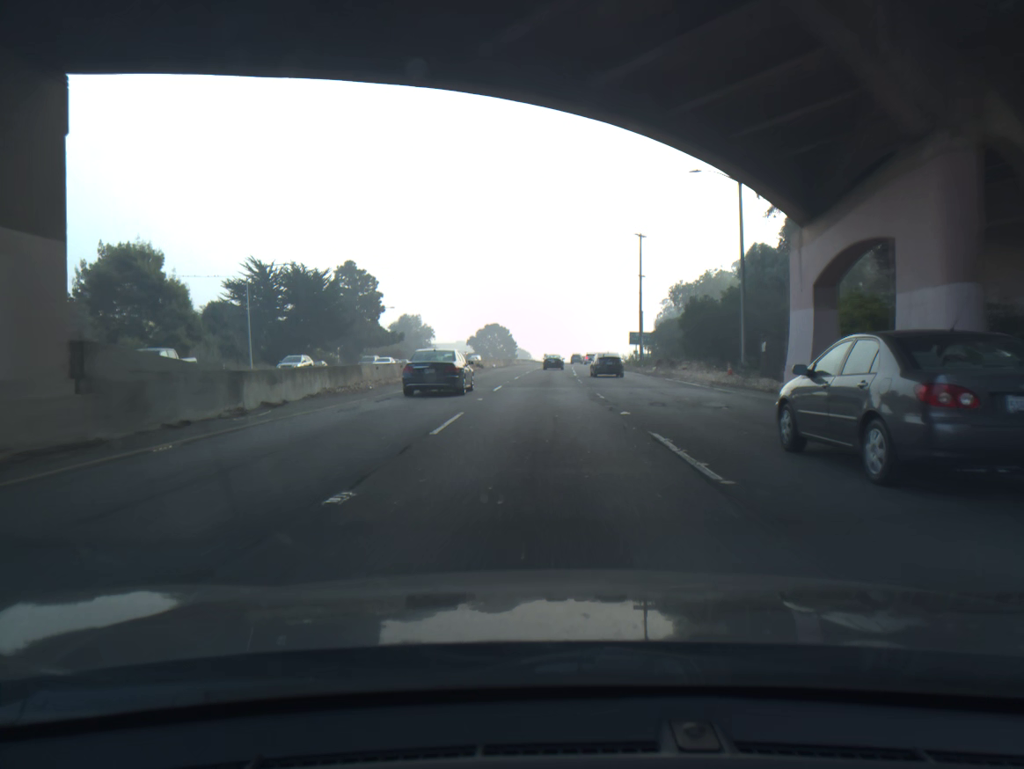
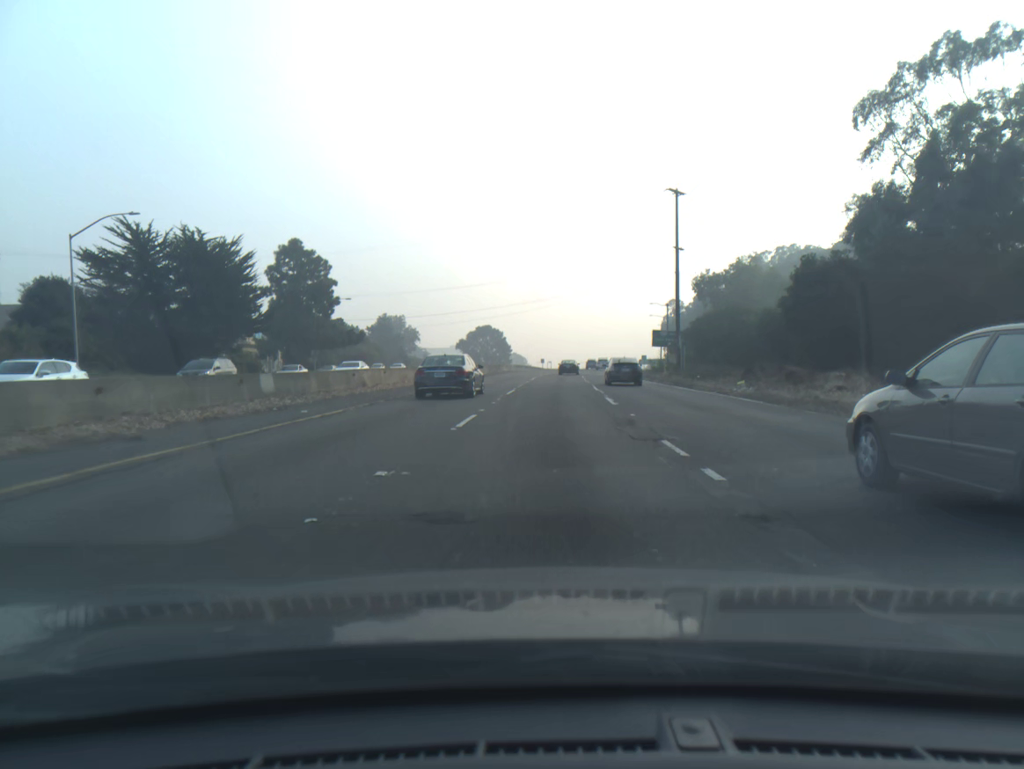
(0.0, +27.8) m; 0°
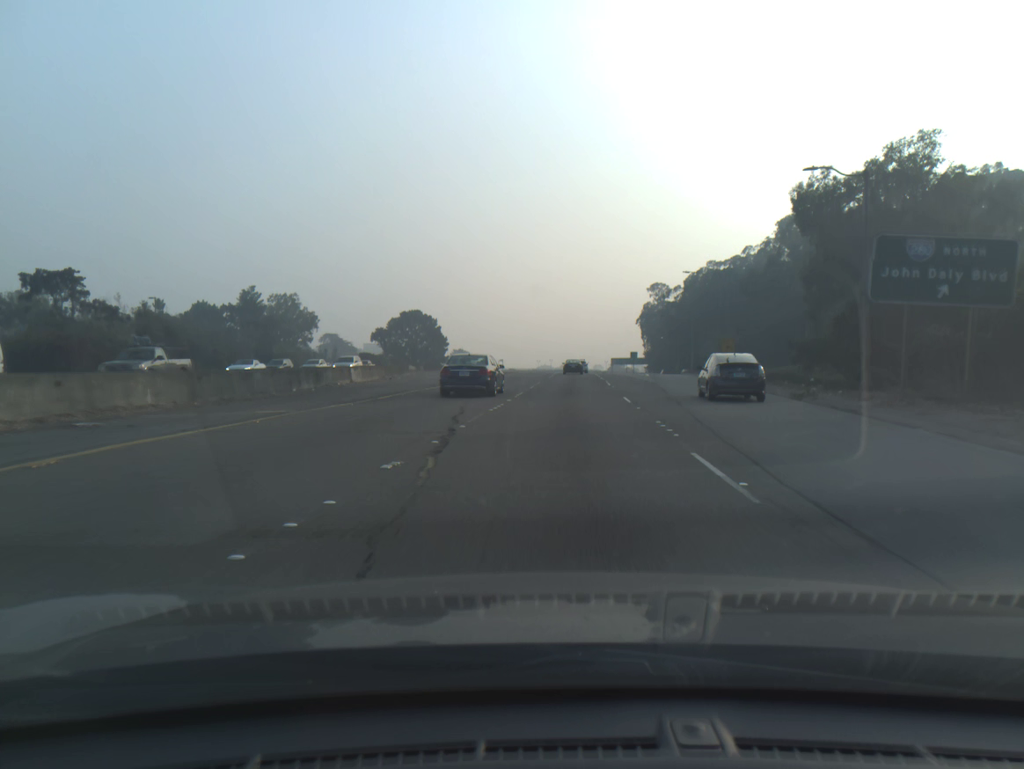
(+1.9, +69.8) m; +3°
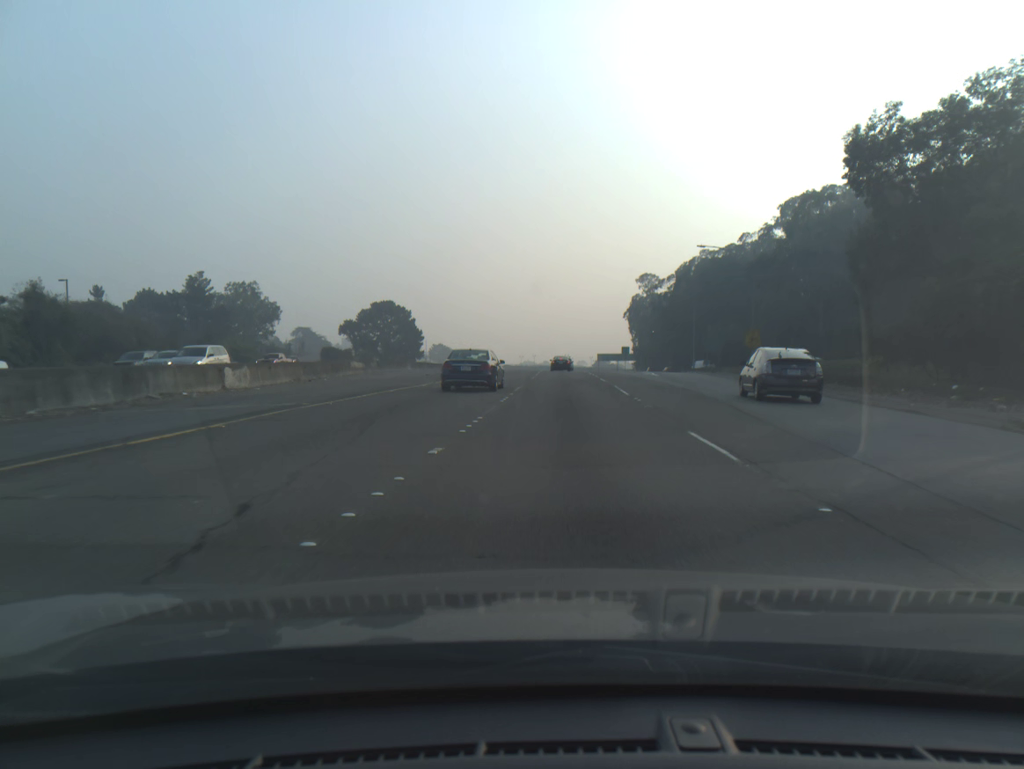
(+0.2, +14.0) m; +1°
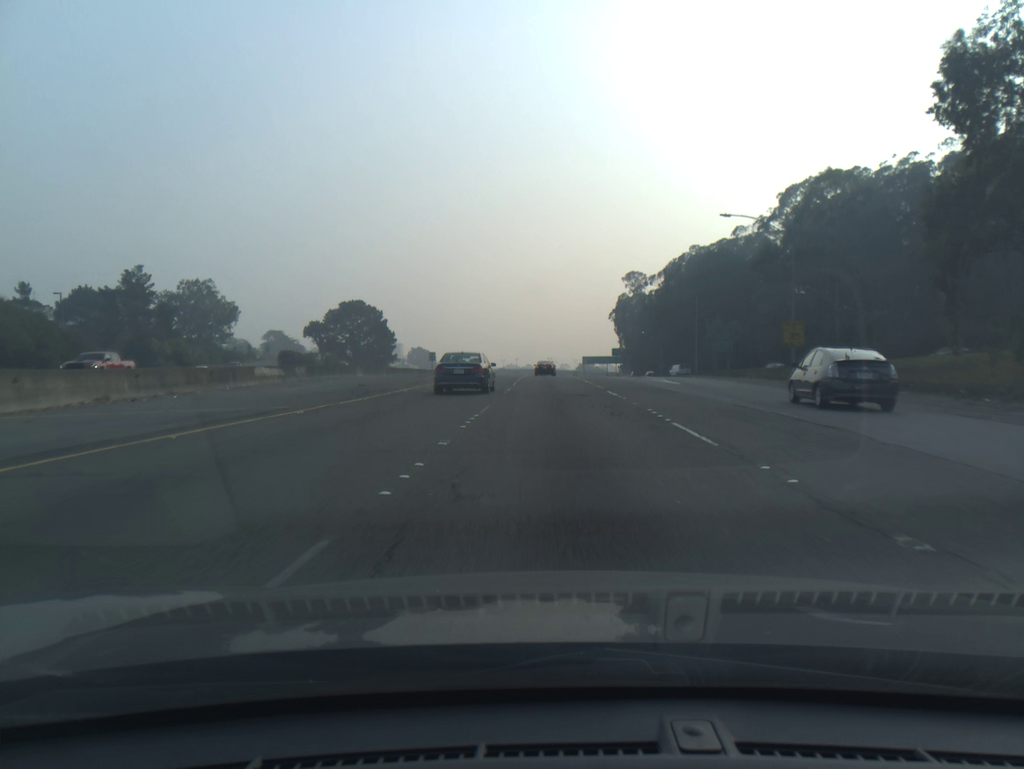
(+0.2, +14.0) m; +1°
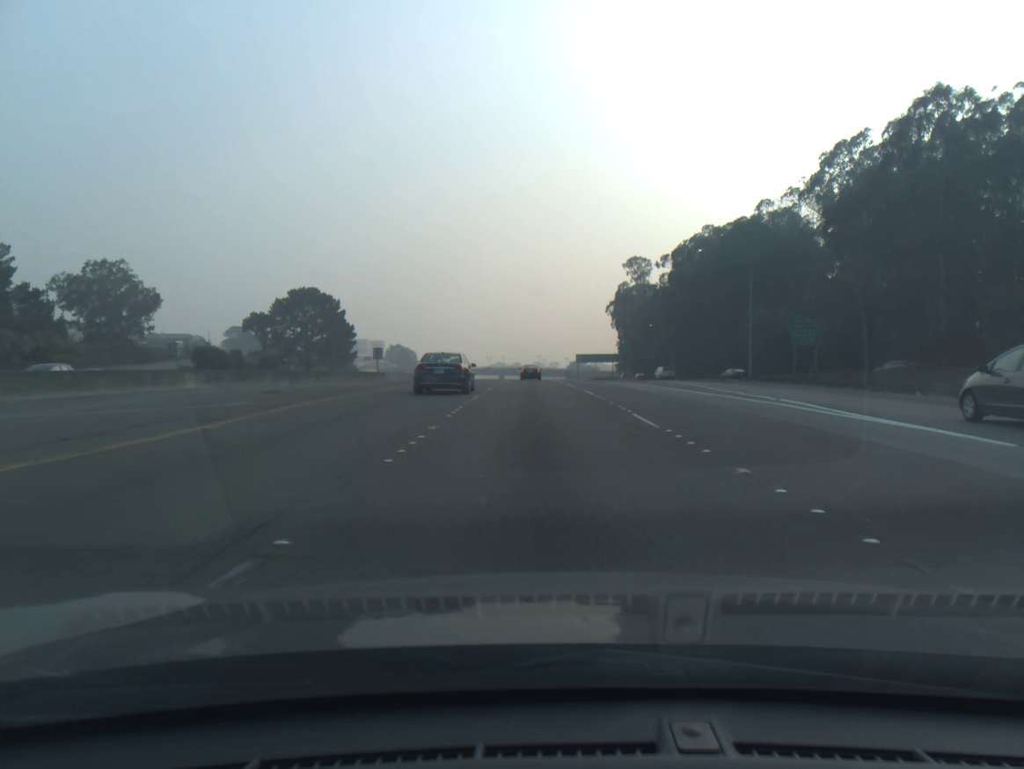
(+0.3, +28.0) m; +1°
